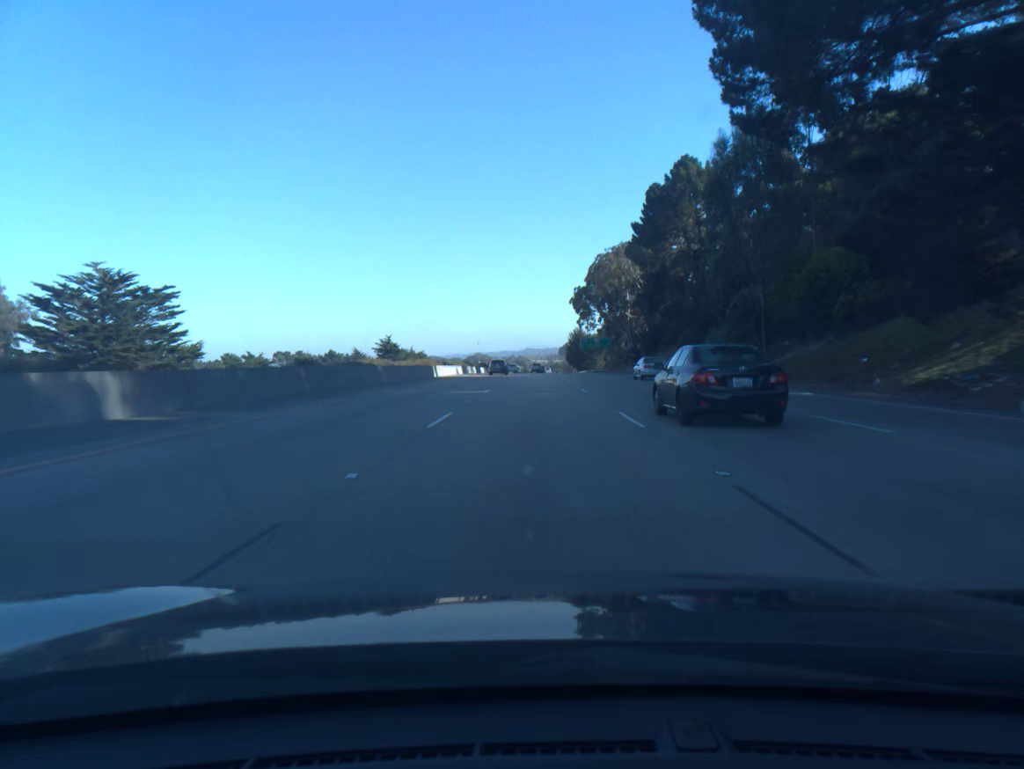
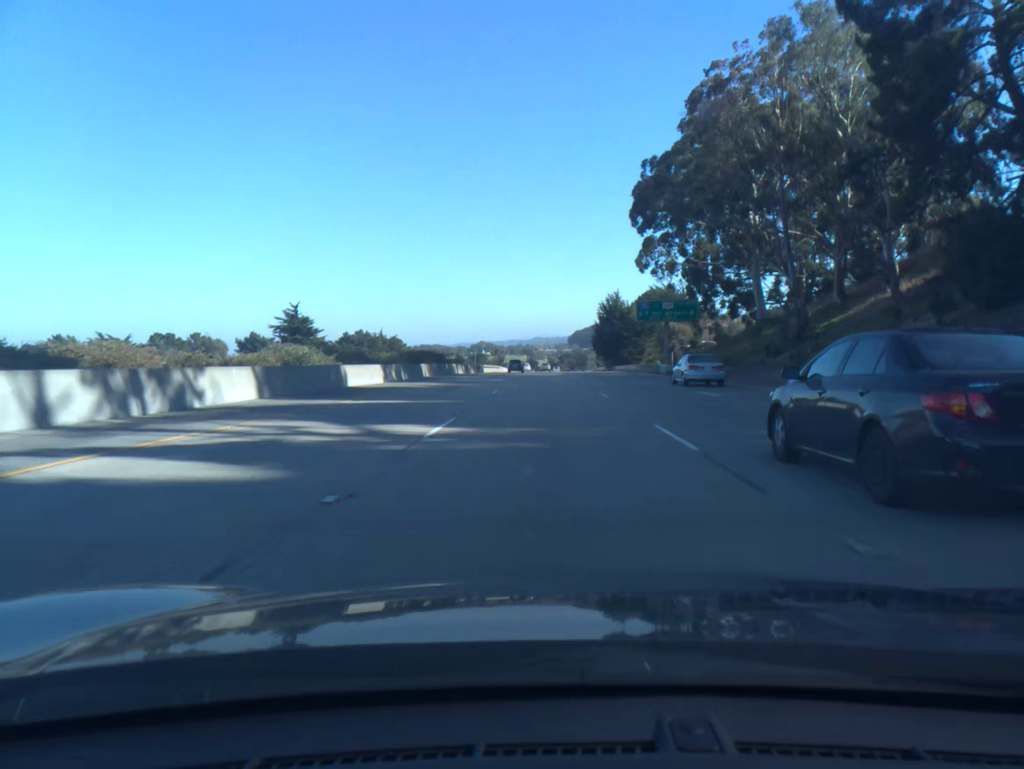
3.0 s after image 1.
(-0.5, +89.5) m; -1°
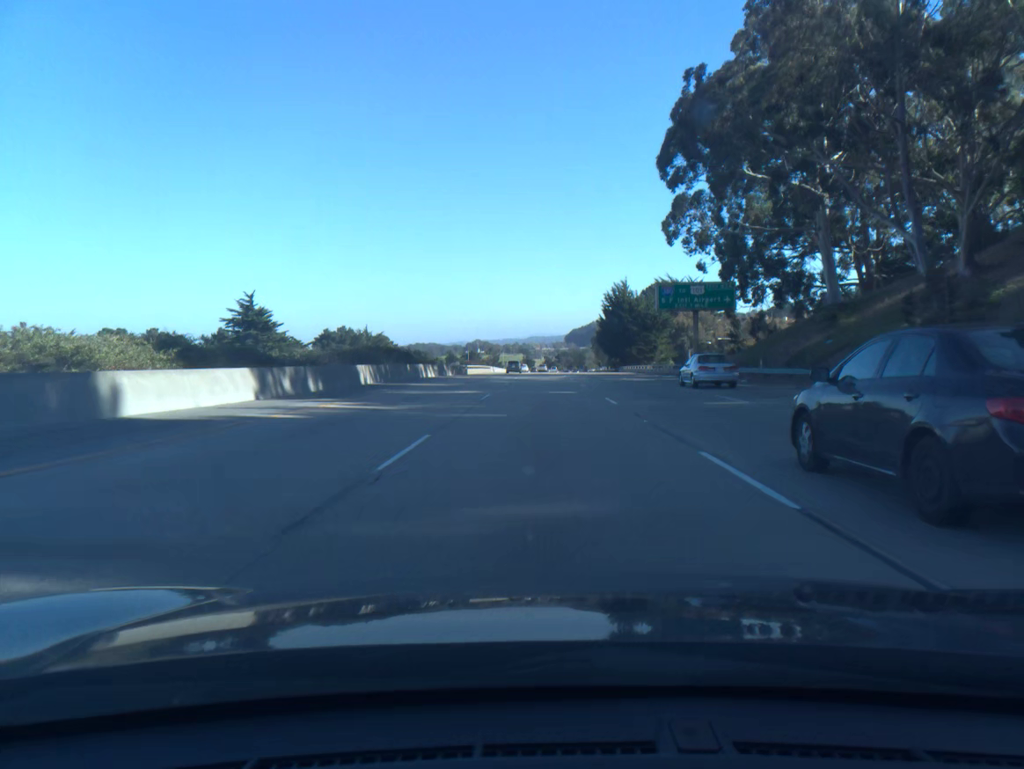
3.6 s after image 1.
(0.0, +17.9) m; 0°
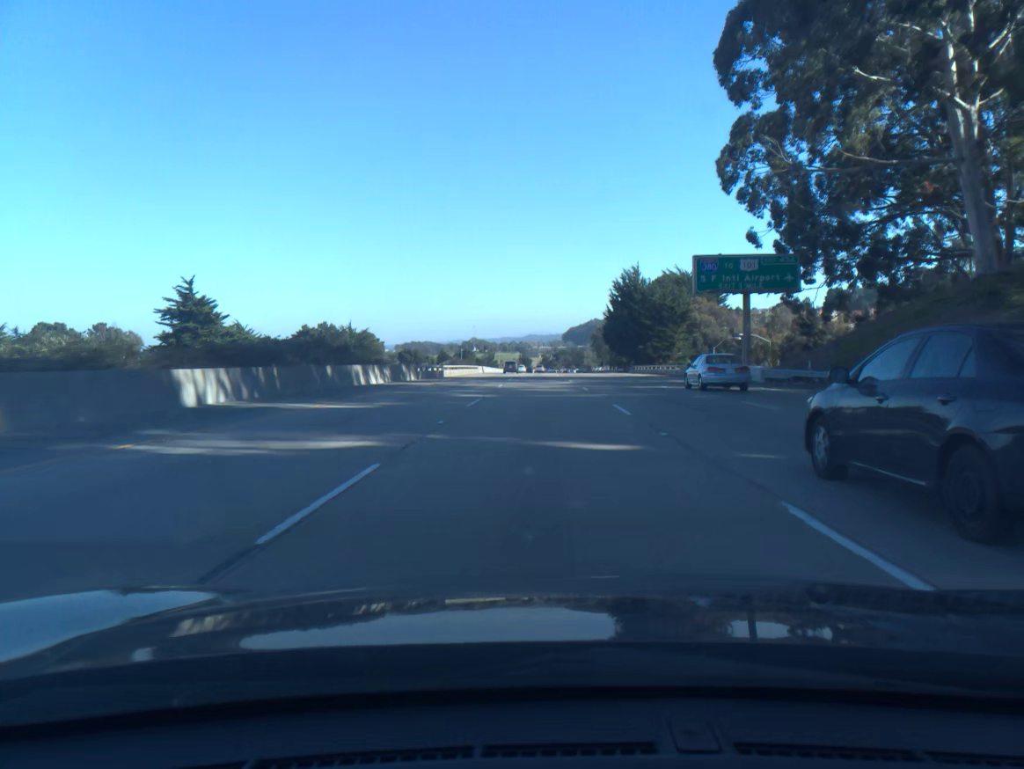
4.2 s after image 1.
(0.0, +17.9) m; 0°
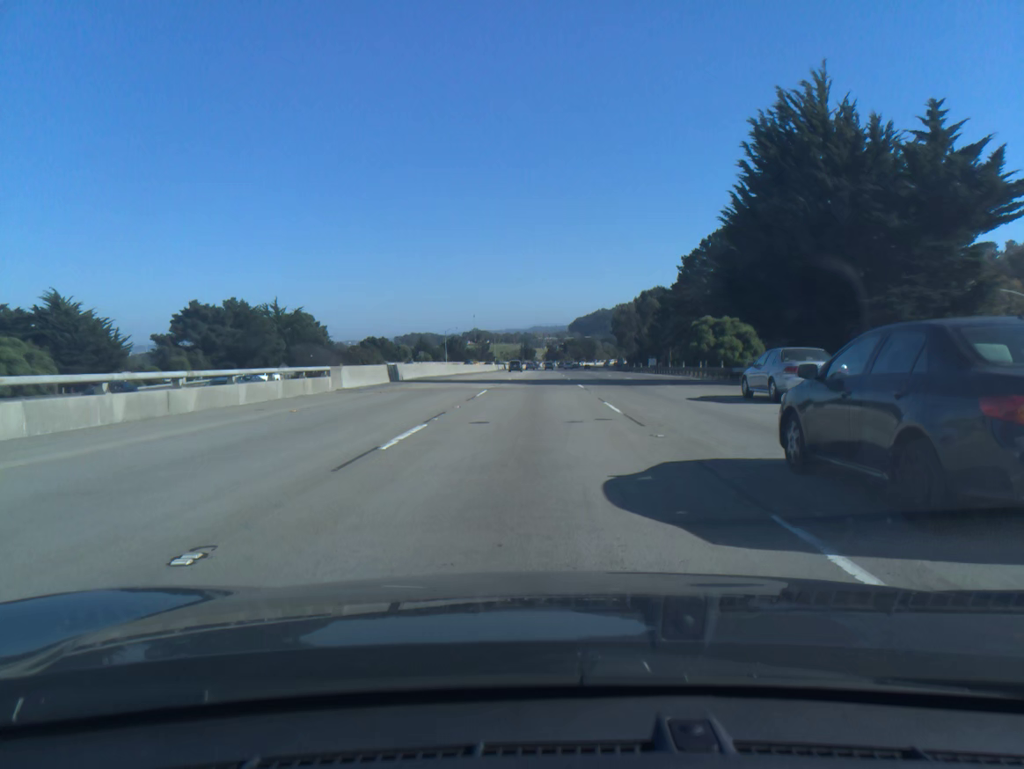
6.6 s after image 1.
(0.0, +71.9) m; 0°
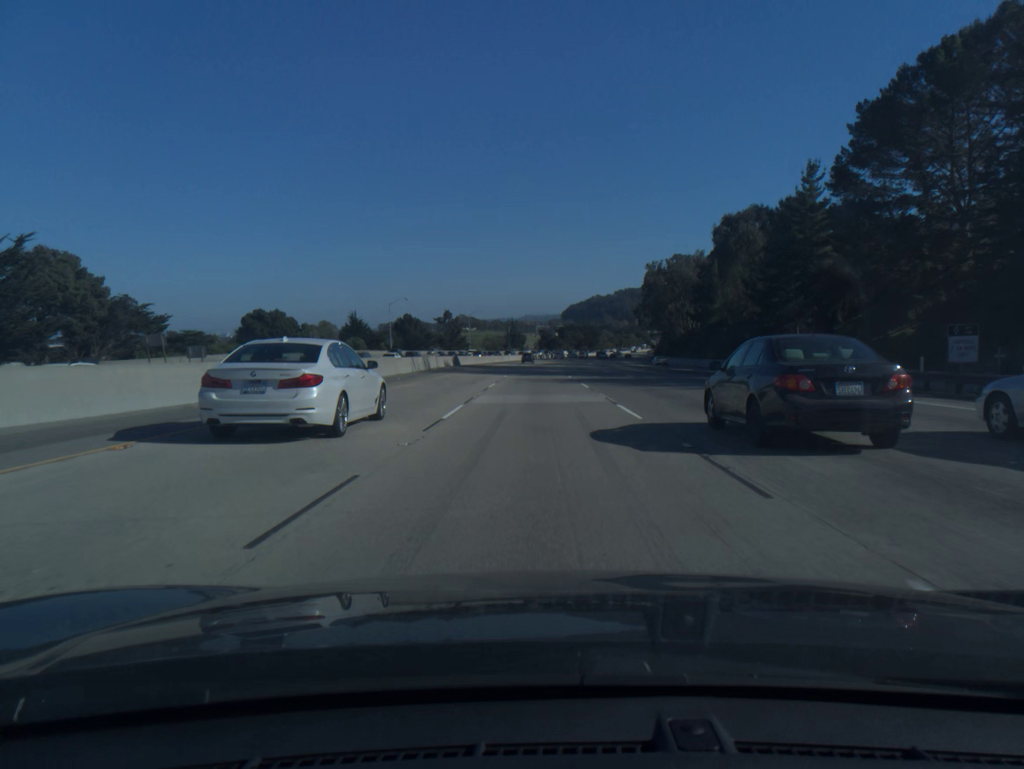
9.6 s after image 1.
(-0.1, +90.2) m; 0°
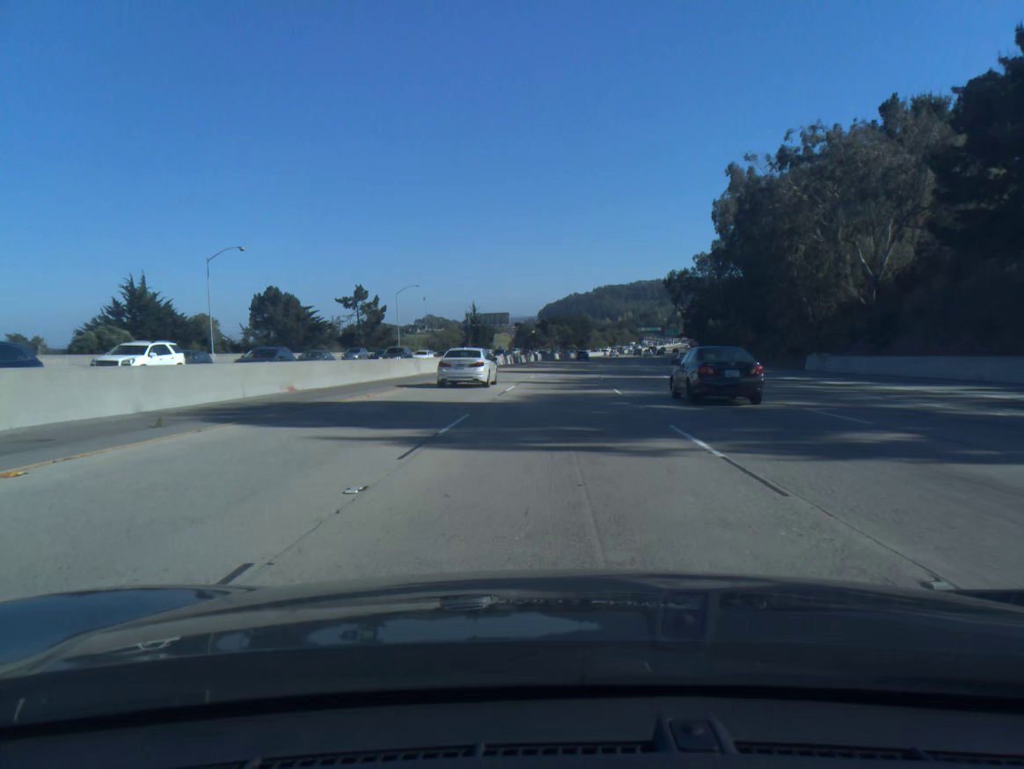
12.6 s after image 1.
(+0.3, +90.1) m; +2°
